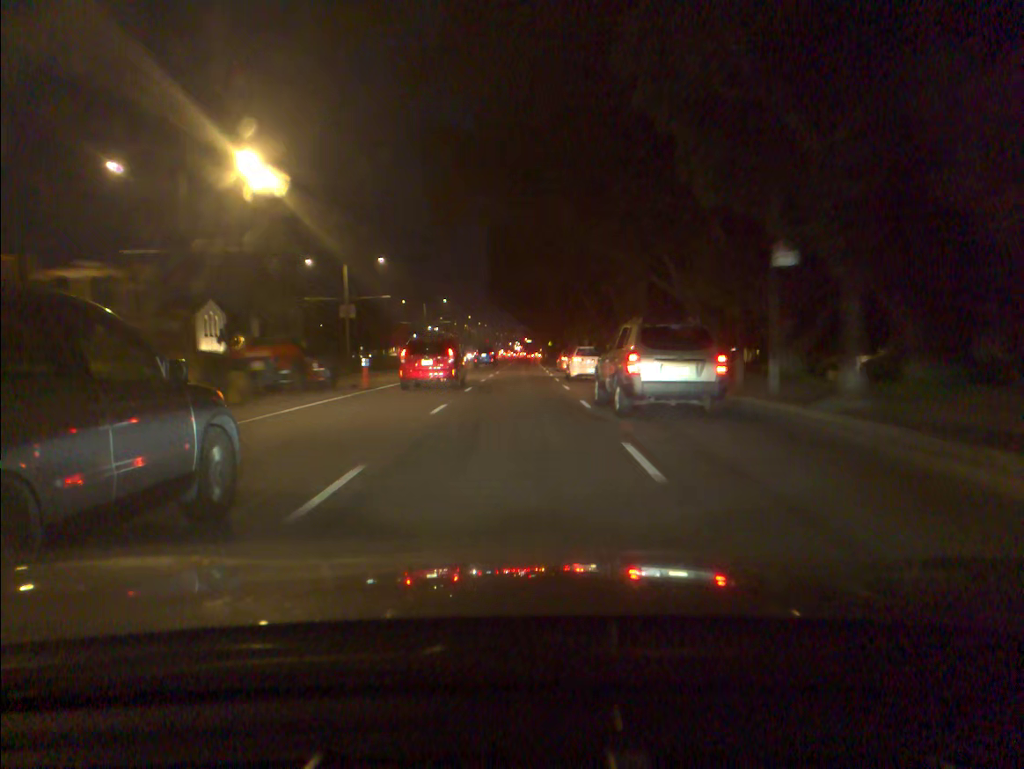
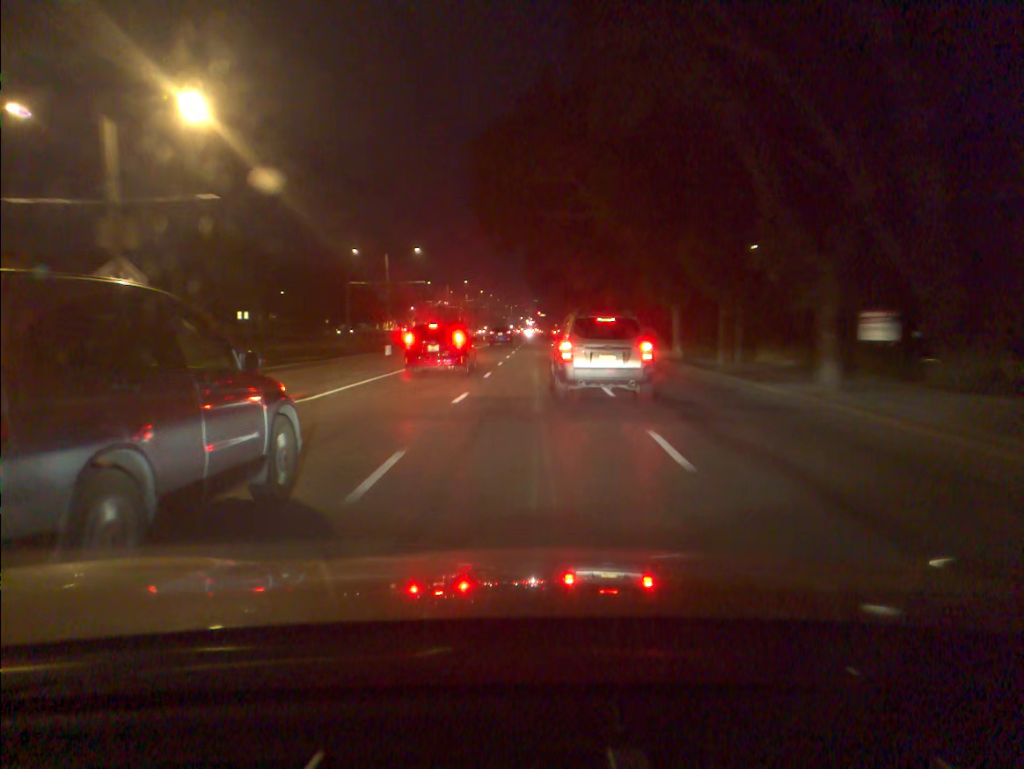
(-0.2, +39.5) m; -1°
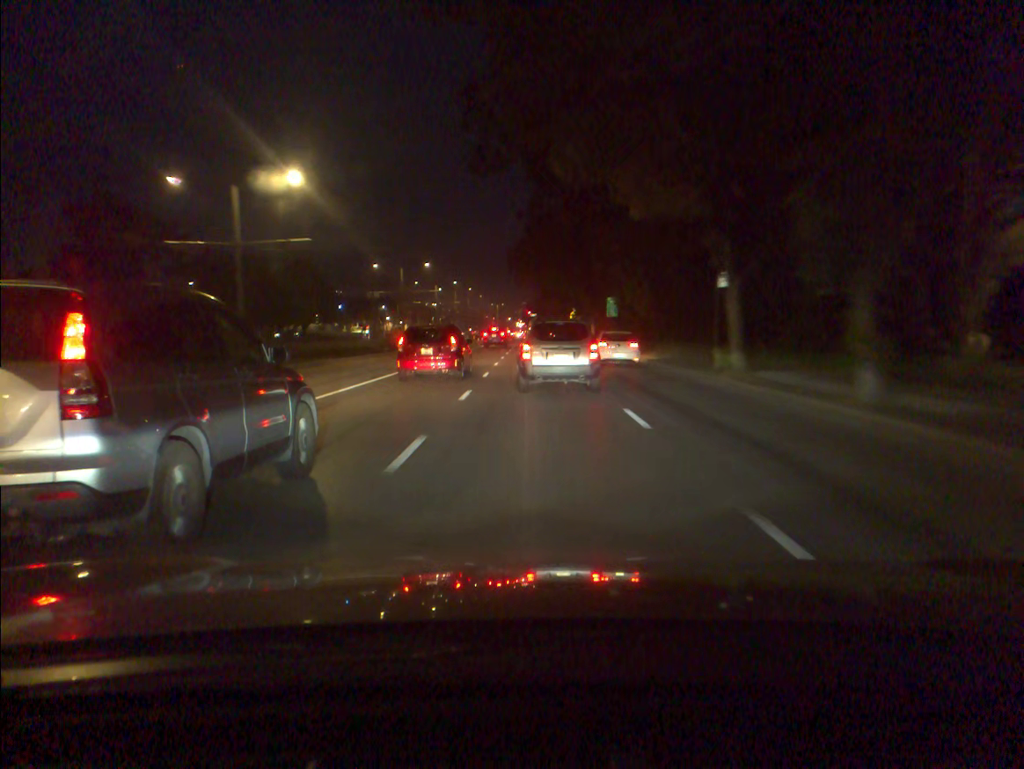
(+0.3, +37.8) m; +1°
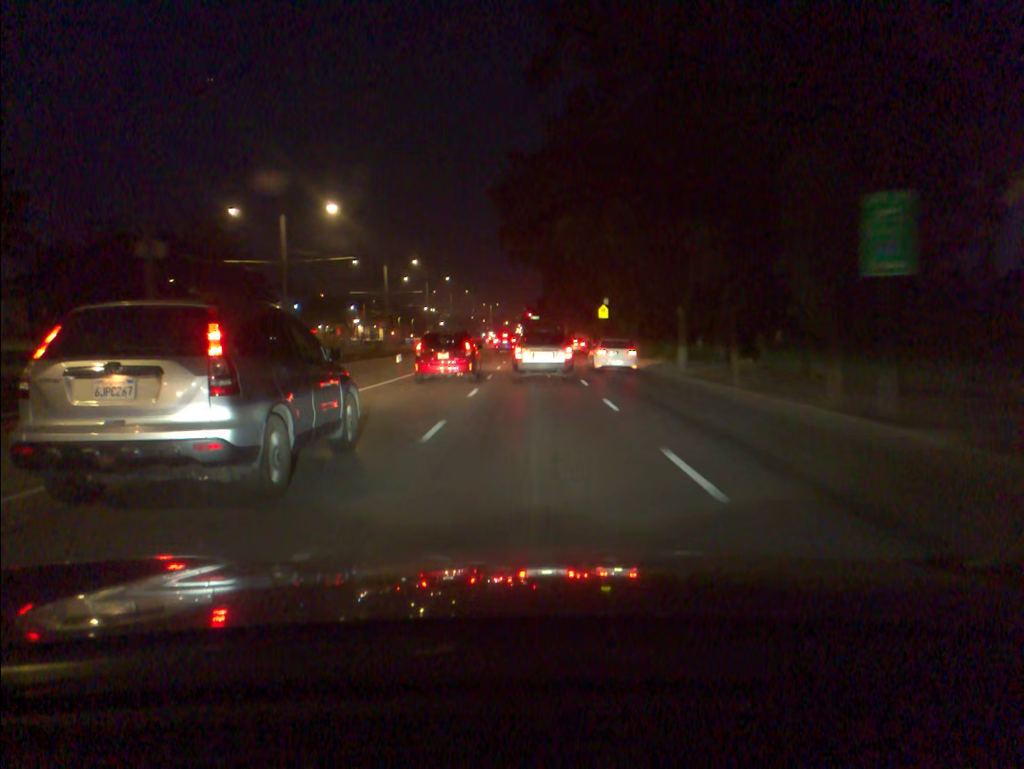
(-0.1, +45.0) m; 0°
